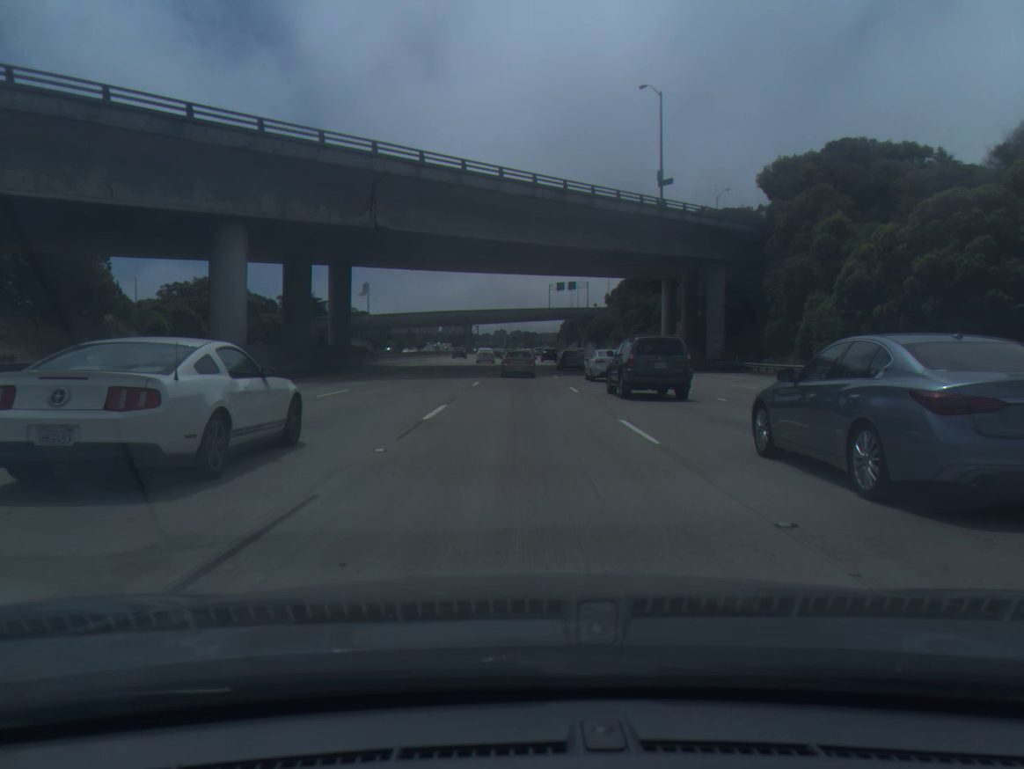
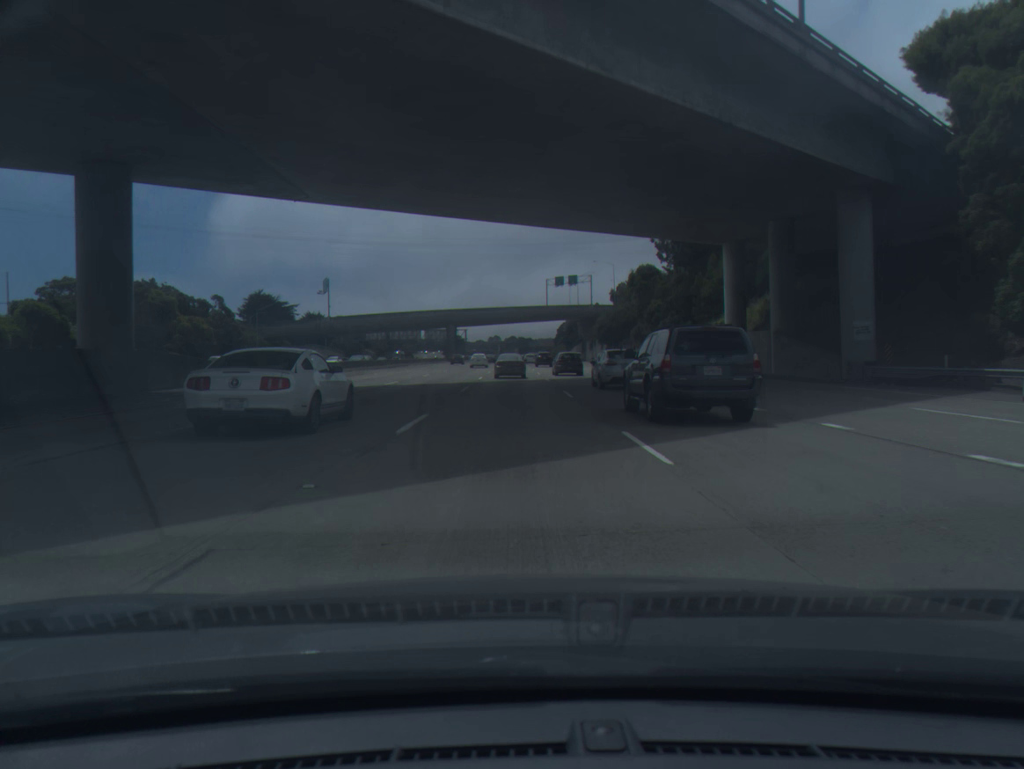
(+0.2, +31.2) m; +1°
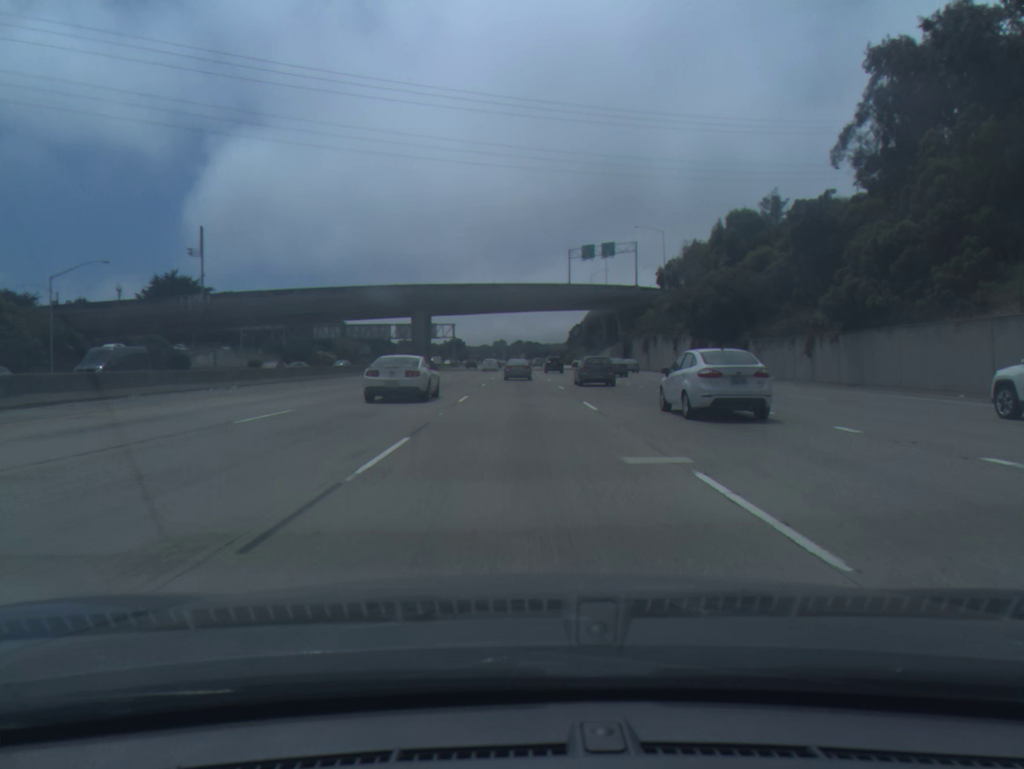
(-0.7, +62.6) m; -1°
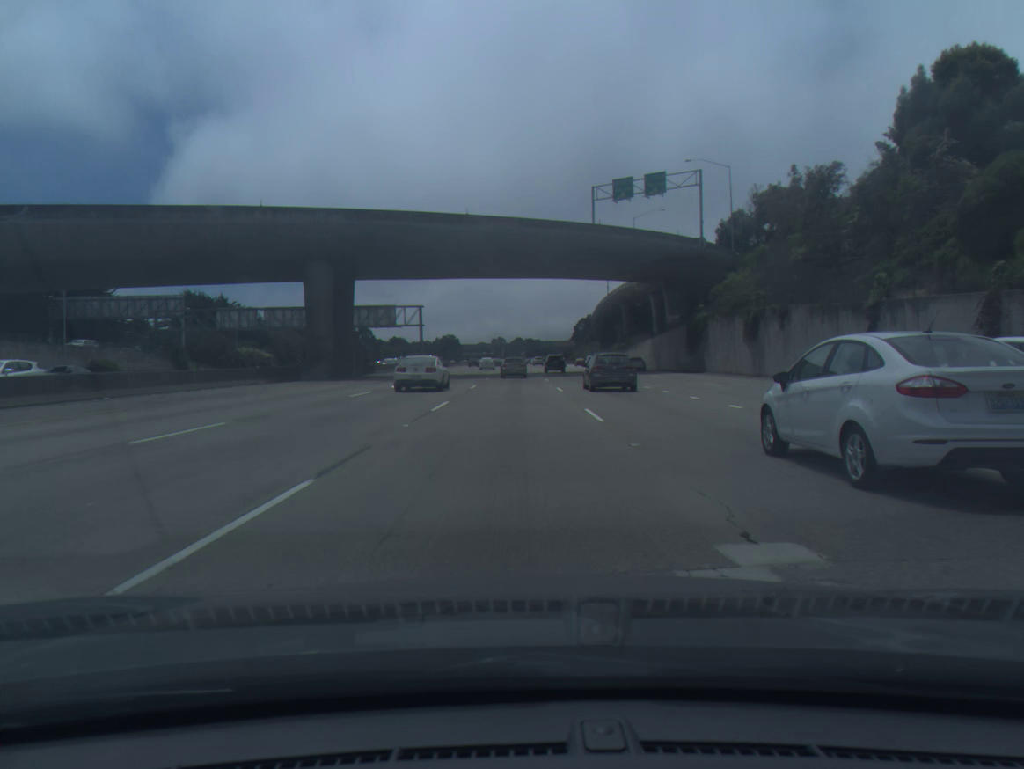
(+0.2, +47.8) m; 0°
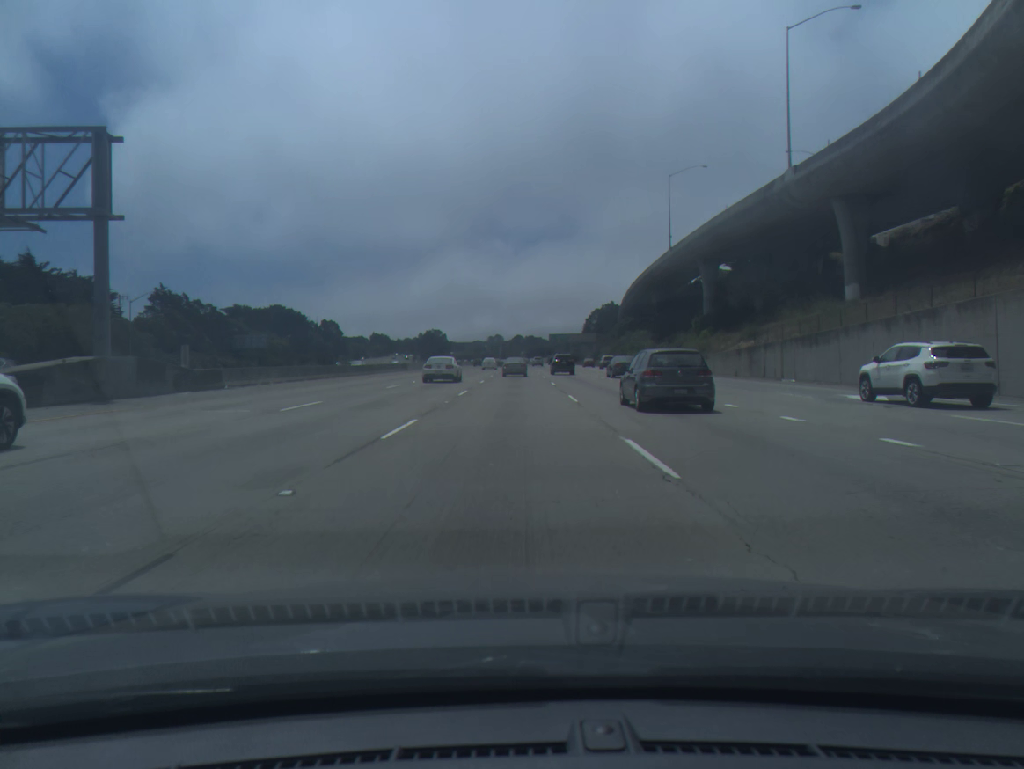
(-0.1, +80.2) m; 0°
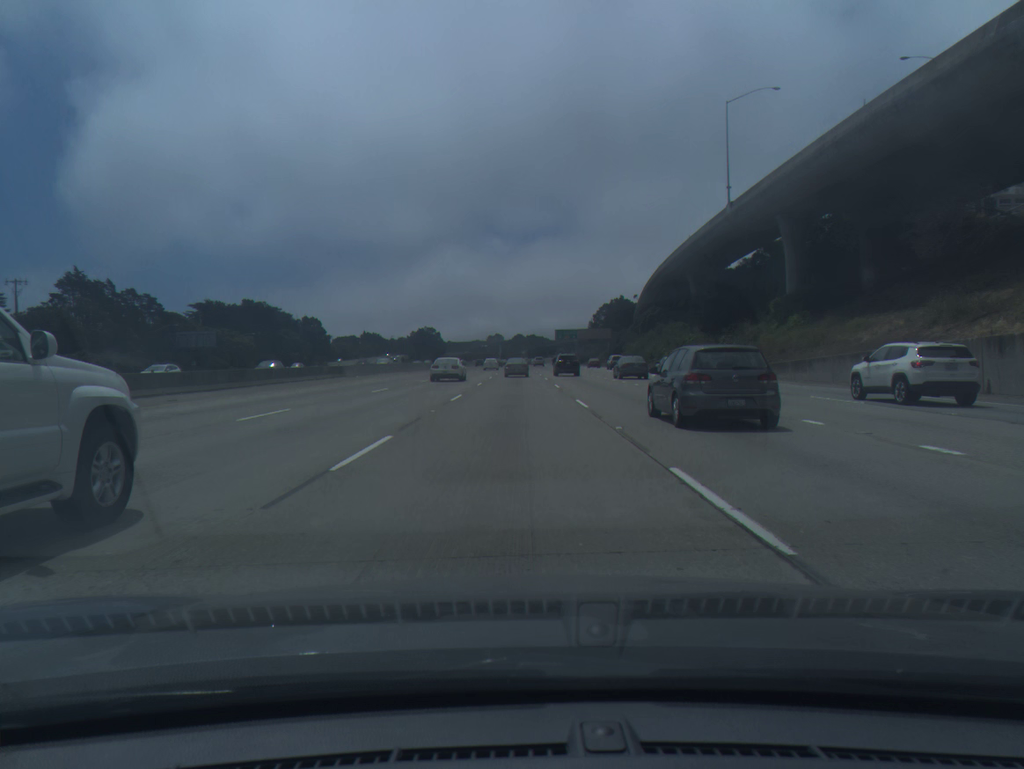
(0.0, +32.3) m; 0°
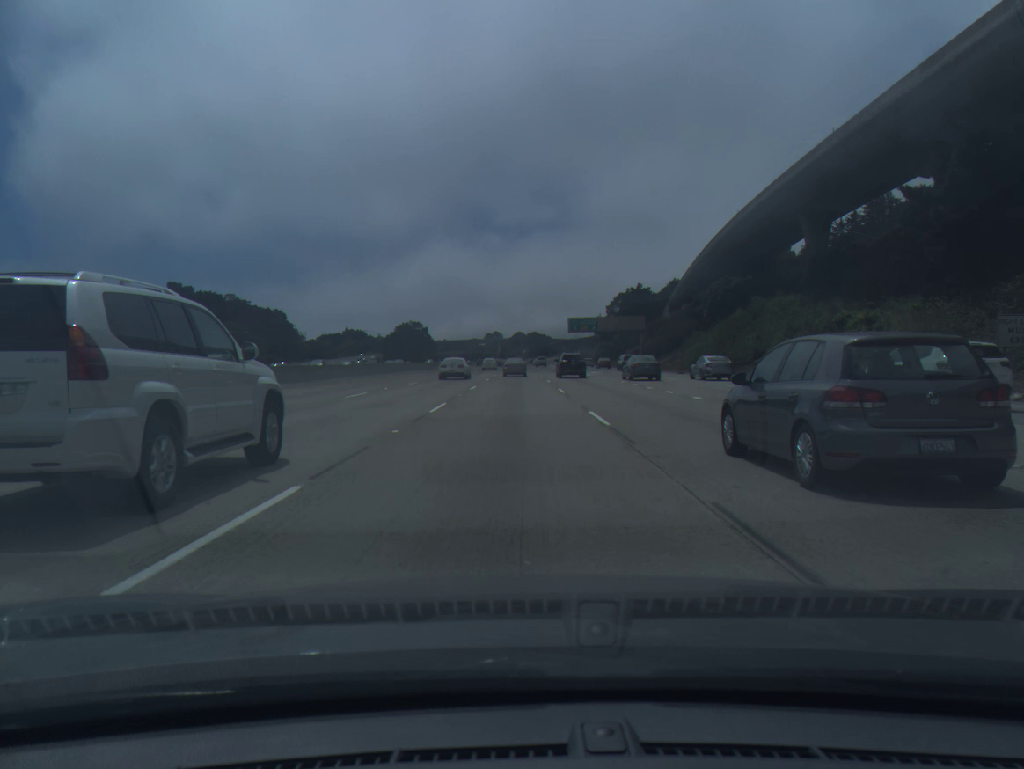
(0.0, +48.7) m; 0°
